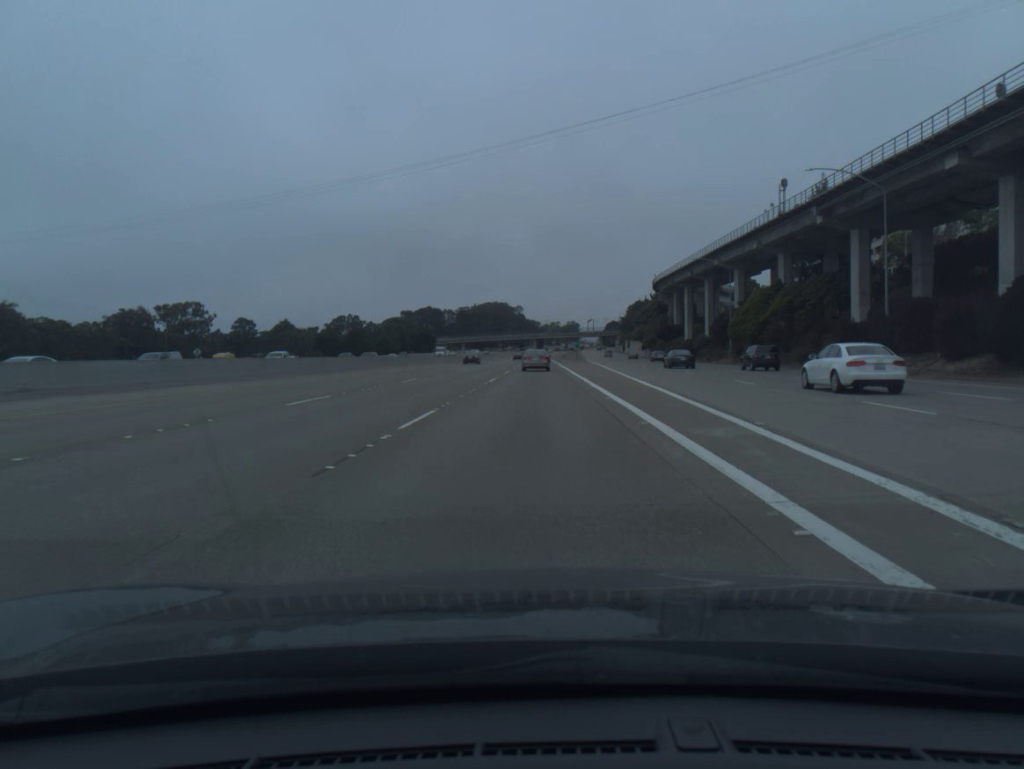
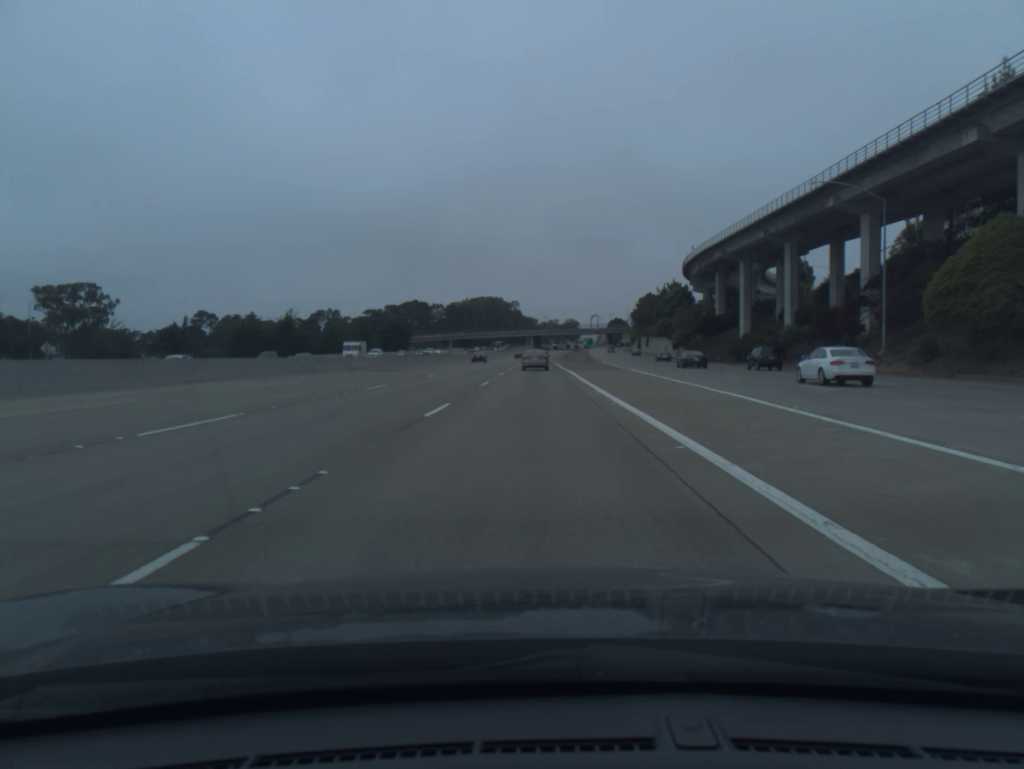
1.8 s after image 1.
(0.0, +46.6) m; 0°
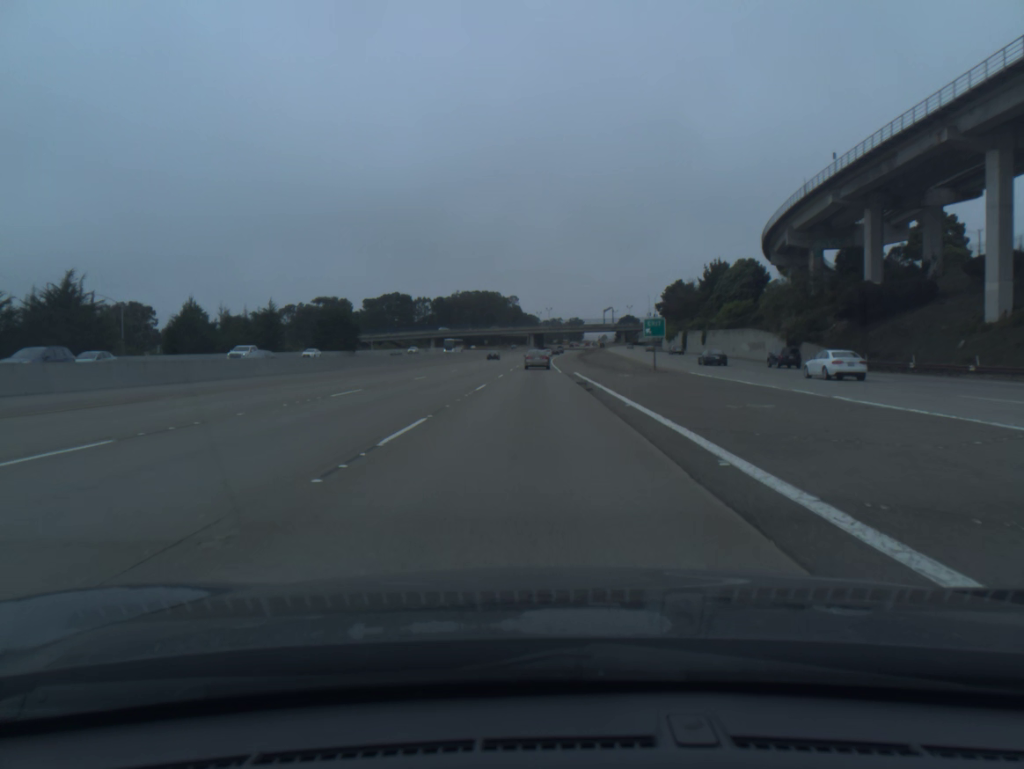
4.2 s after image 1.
(-0.2, +63.0) m; 0°
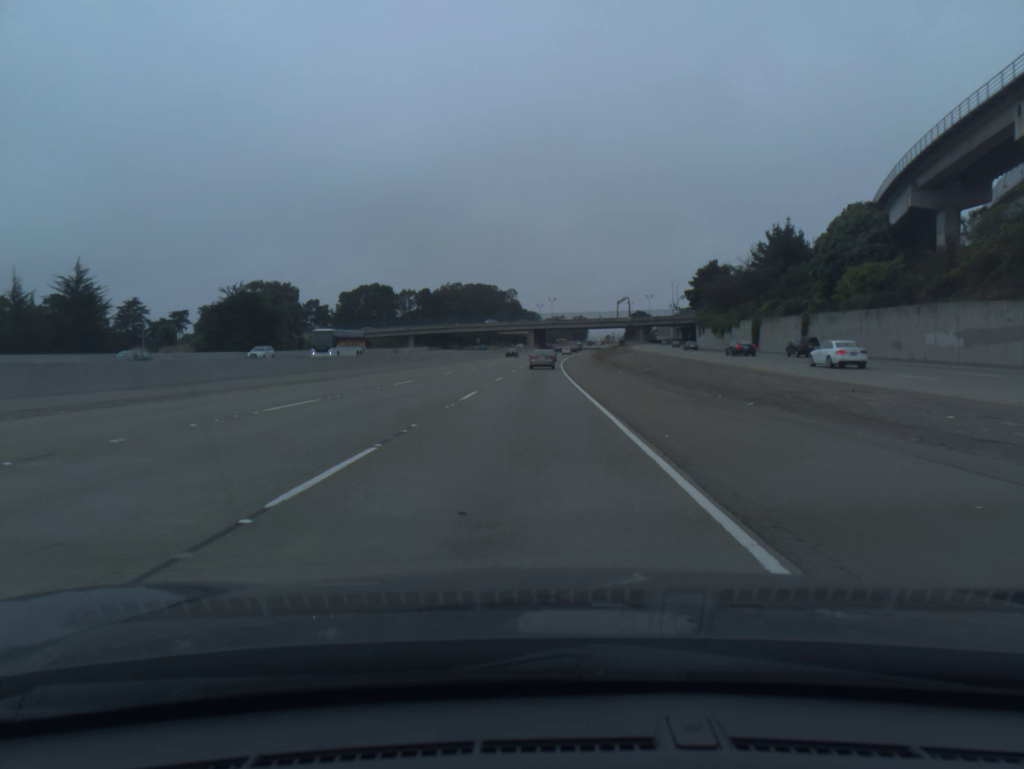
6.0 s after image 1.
(+0.1, +48.1) m; 0°
